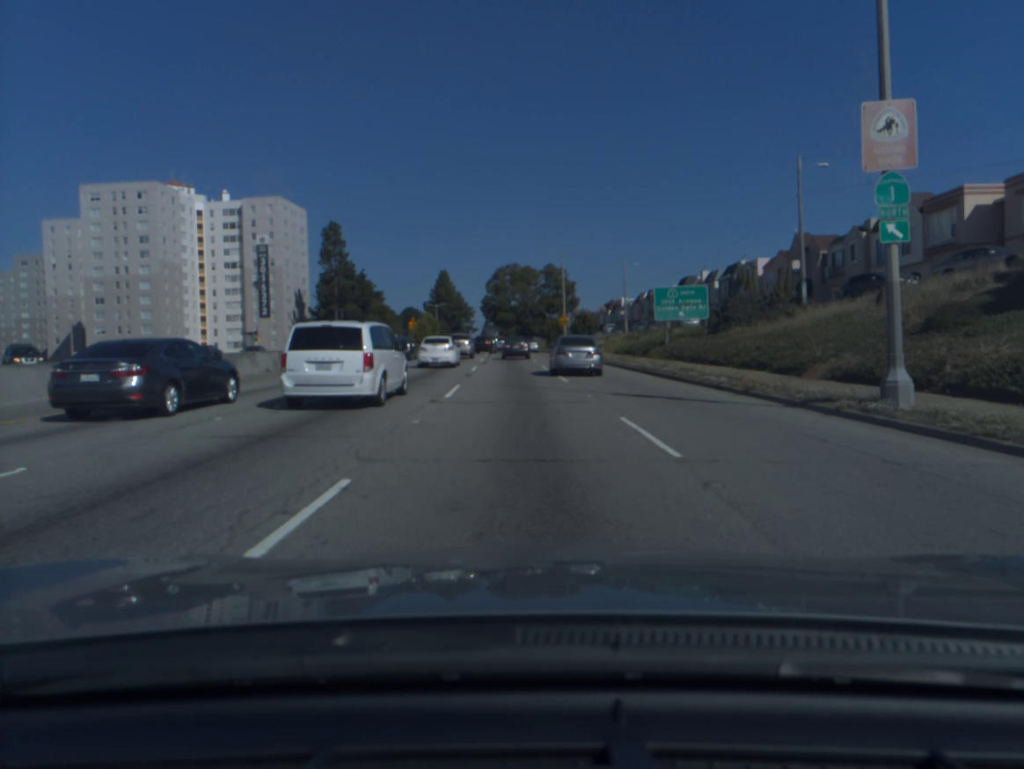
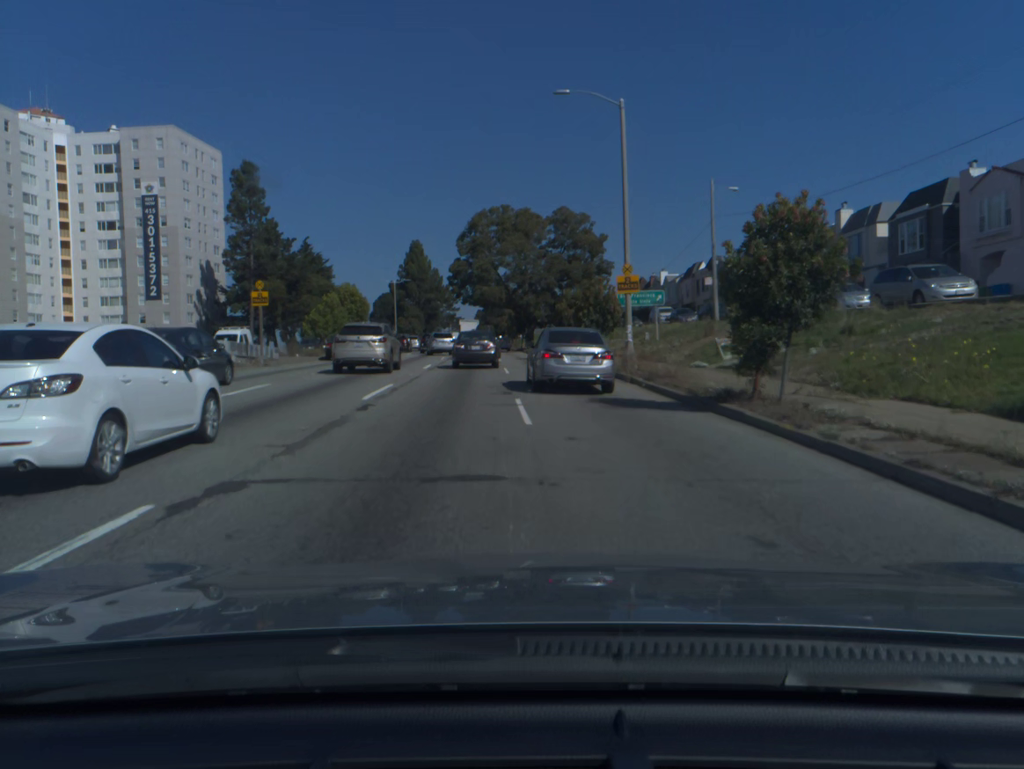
(-0.2, +46.0) m; 0°
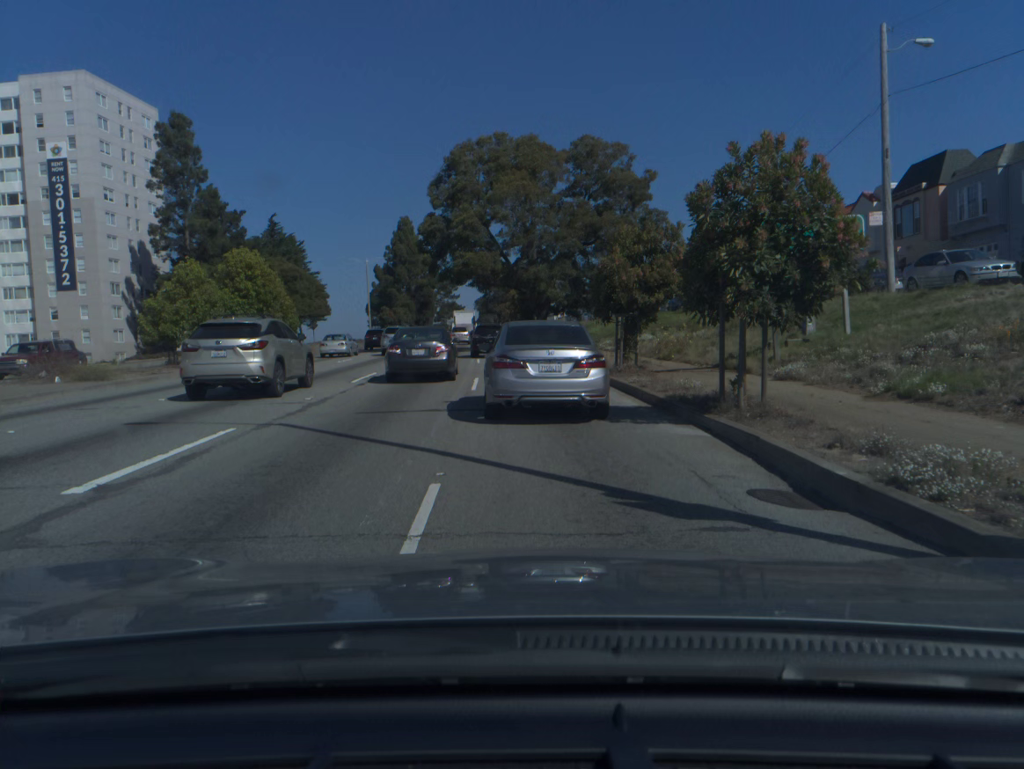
(-0.1, +24.6) m; -1°
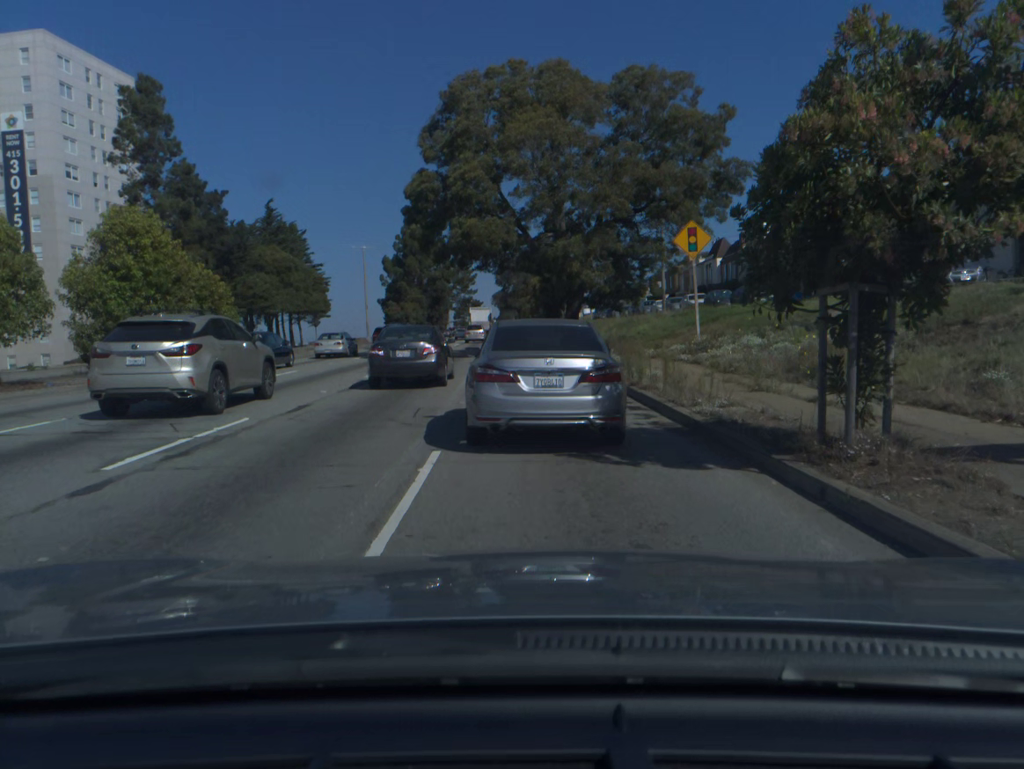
(-0.2, +13.3) m; -2°
